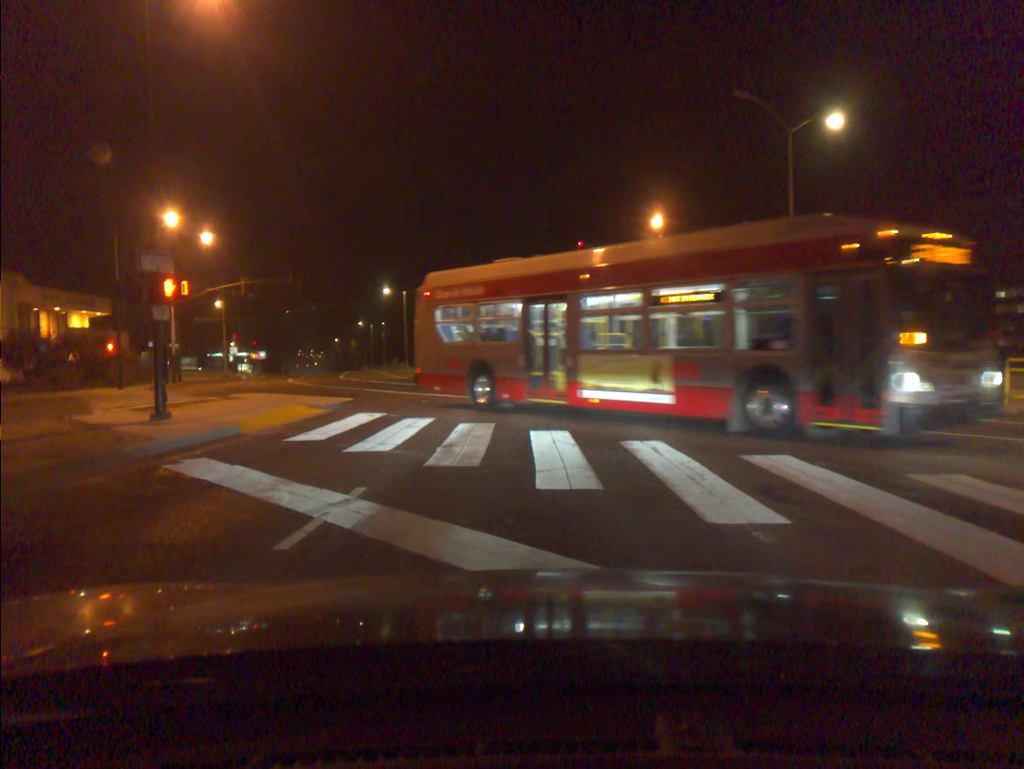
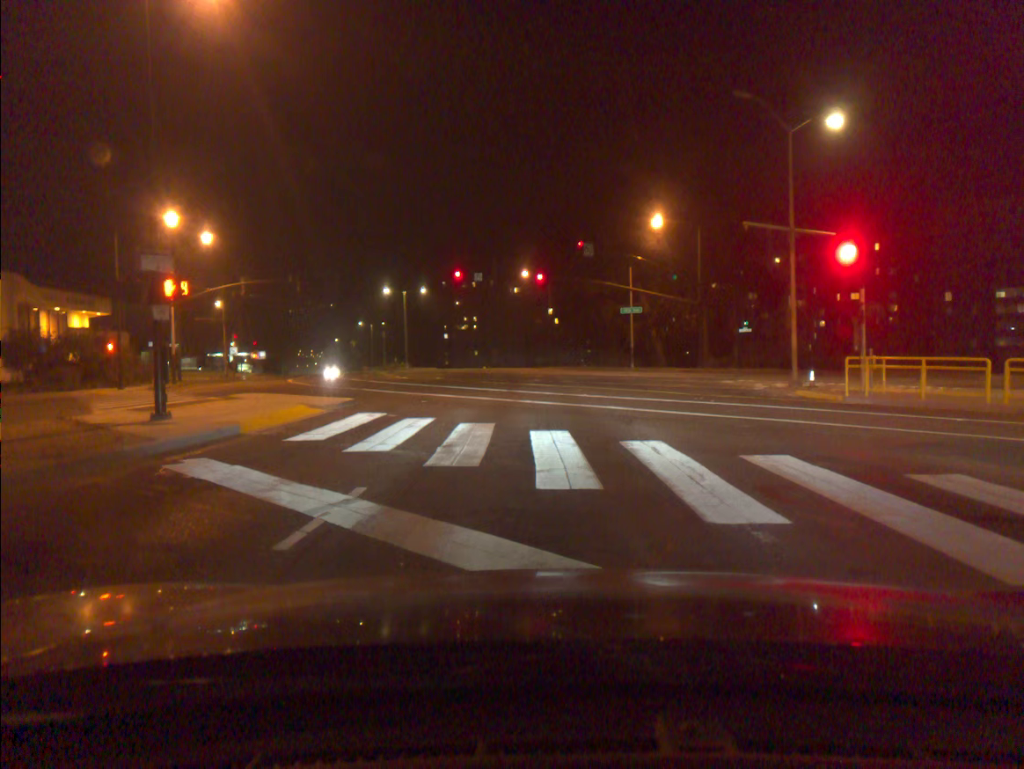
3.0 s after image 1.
(0.0, 0.0) m; 0°
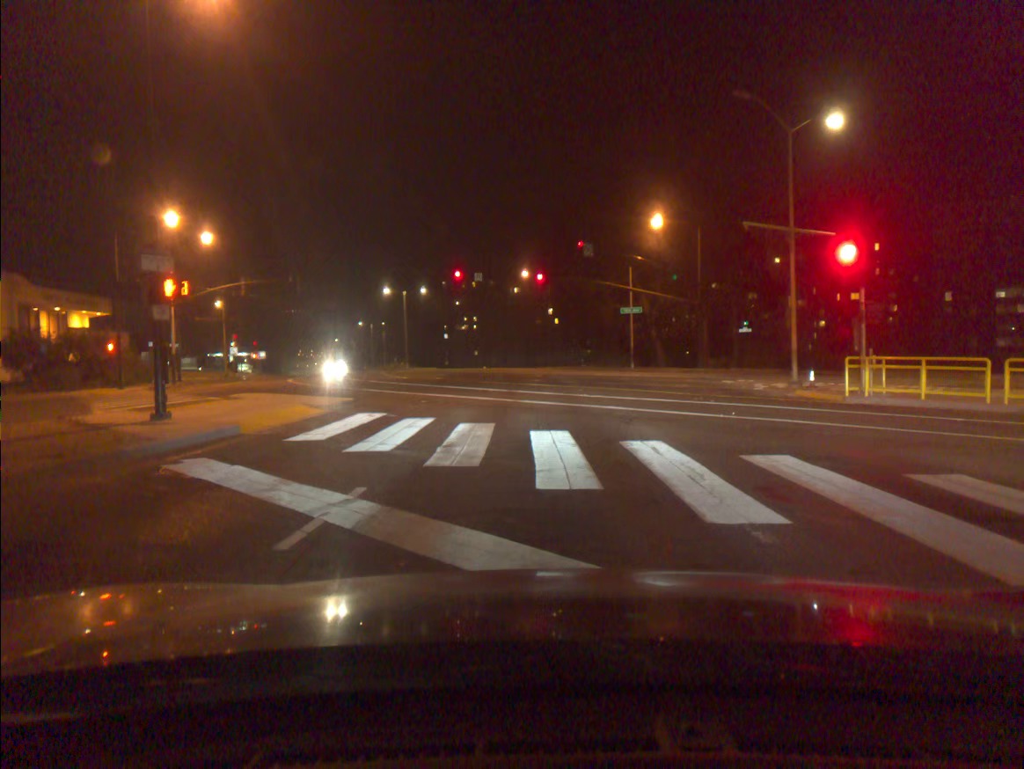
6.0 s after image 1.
(0.0, 0.0) m; 0°
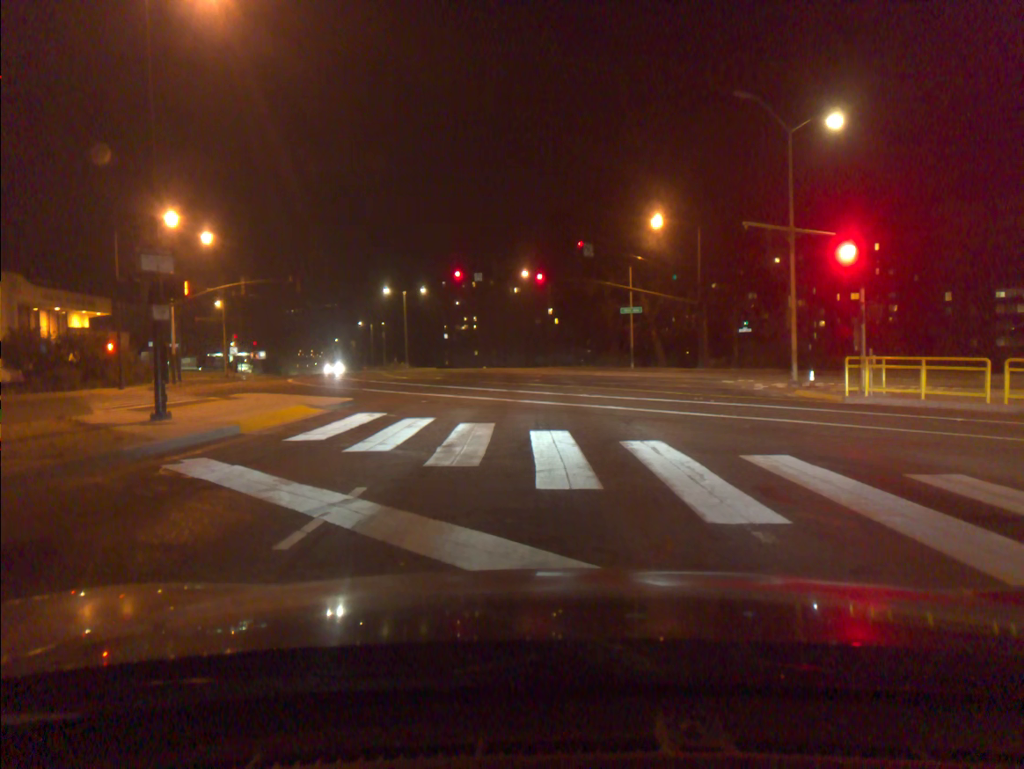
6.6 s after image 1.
(0.0, 0.0) m; 0°
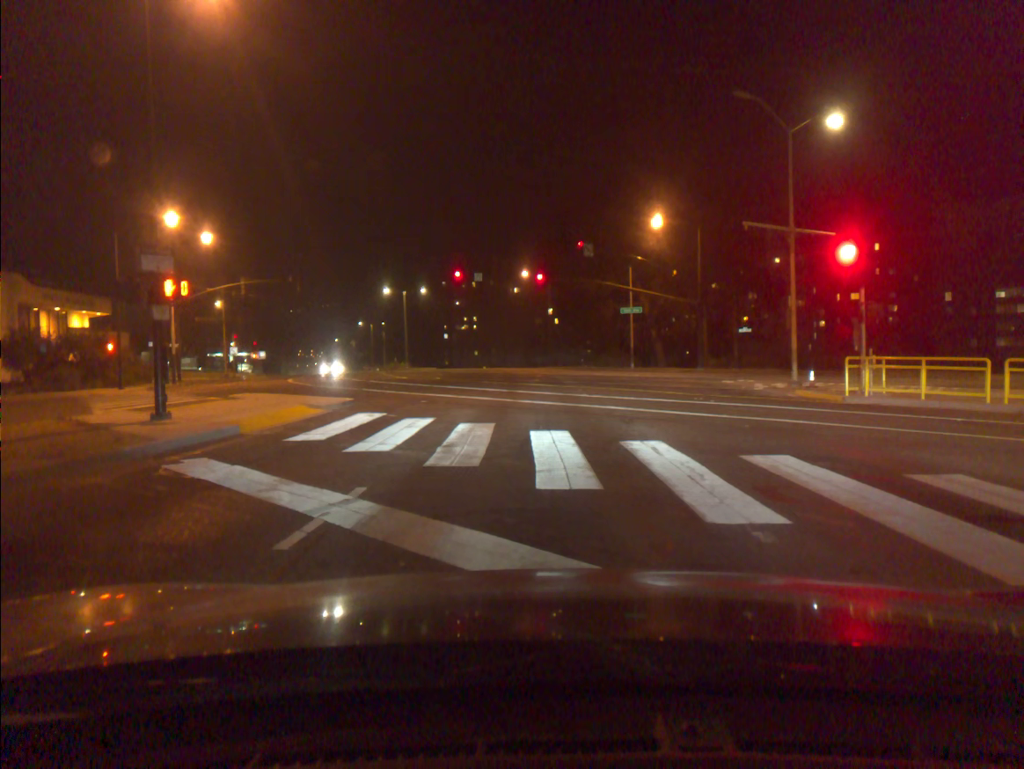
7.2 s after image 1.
(0.0, 0.0) m; 0°
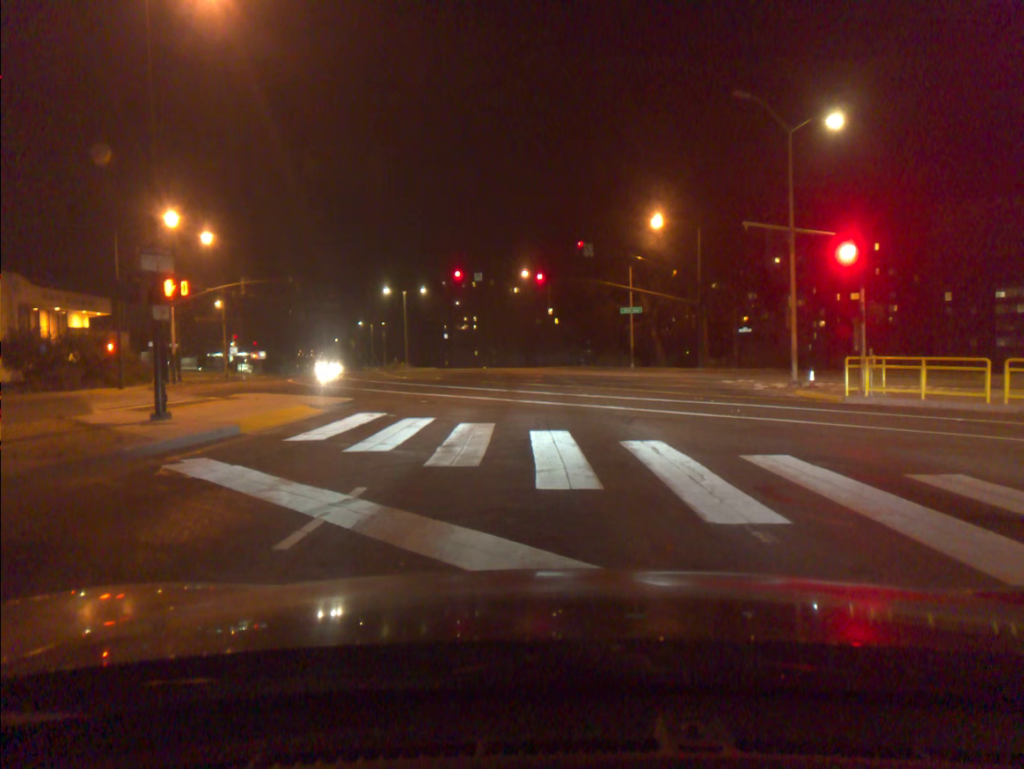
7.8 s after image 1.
(0.0, 0.0) m; 0°
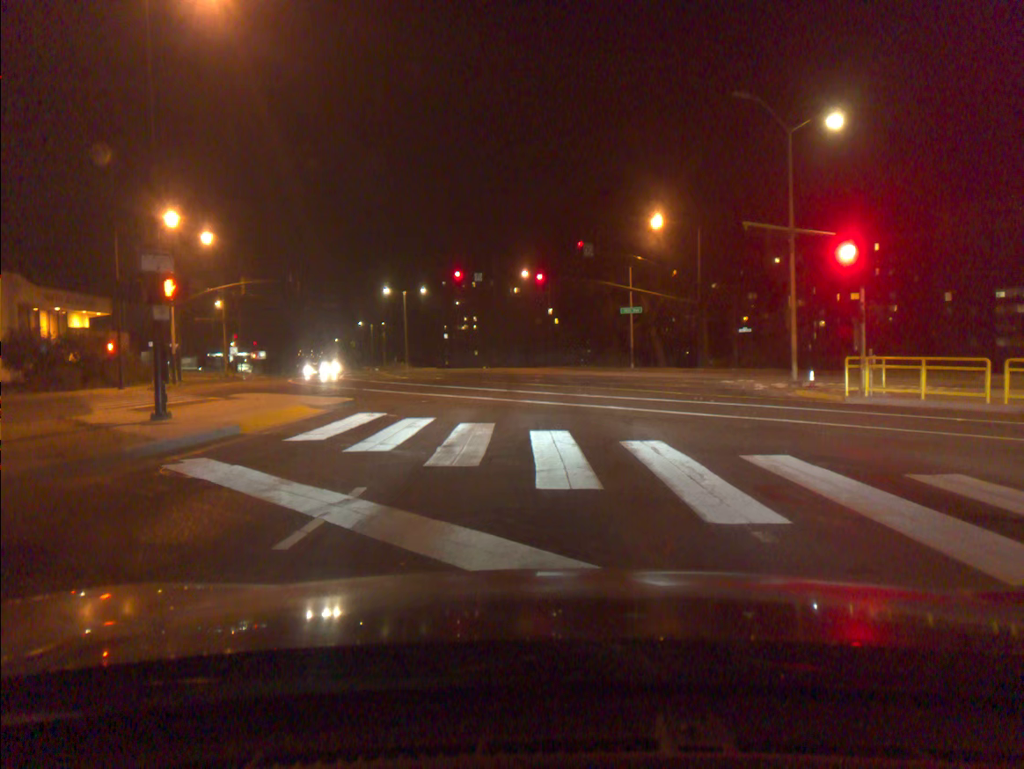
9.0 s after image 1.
(0.0, 0.0) m; 0°
